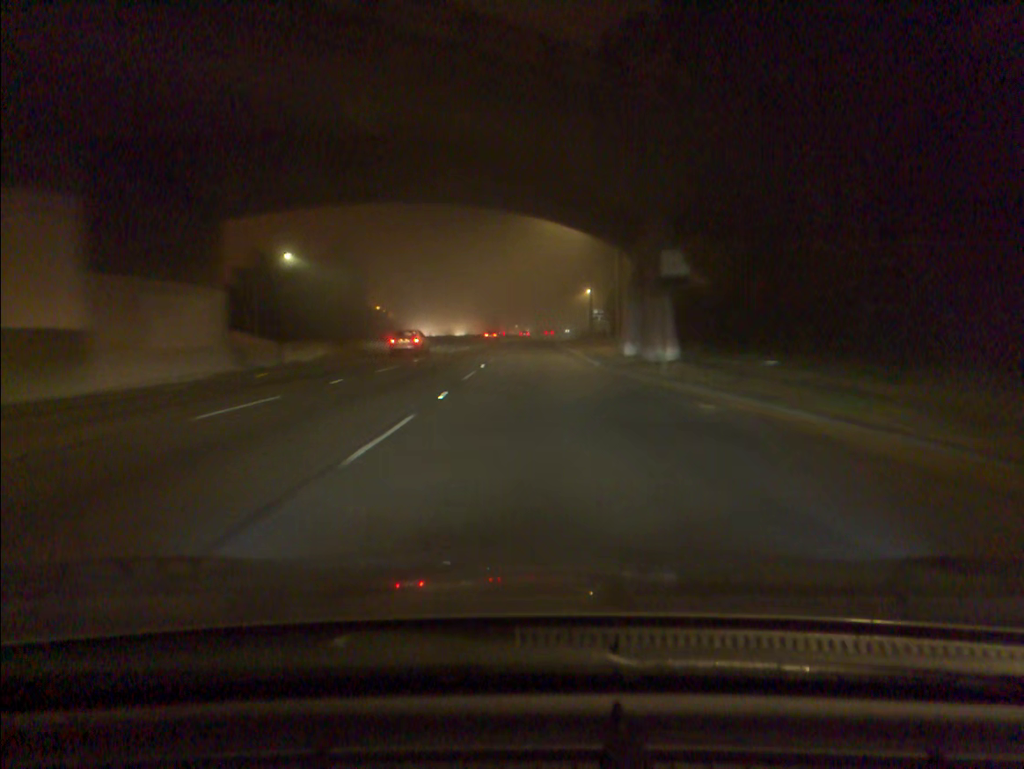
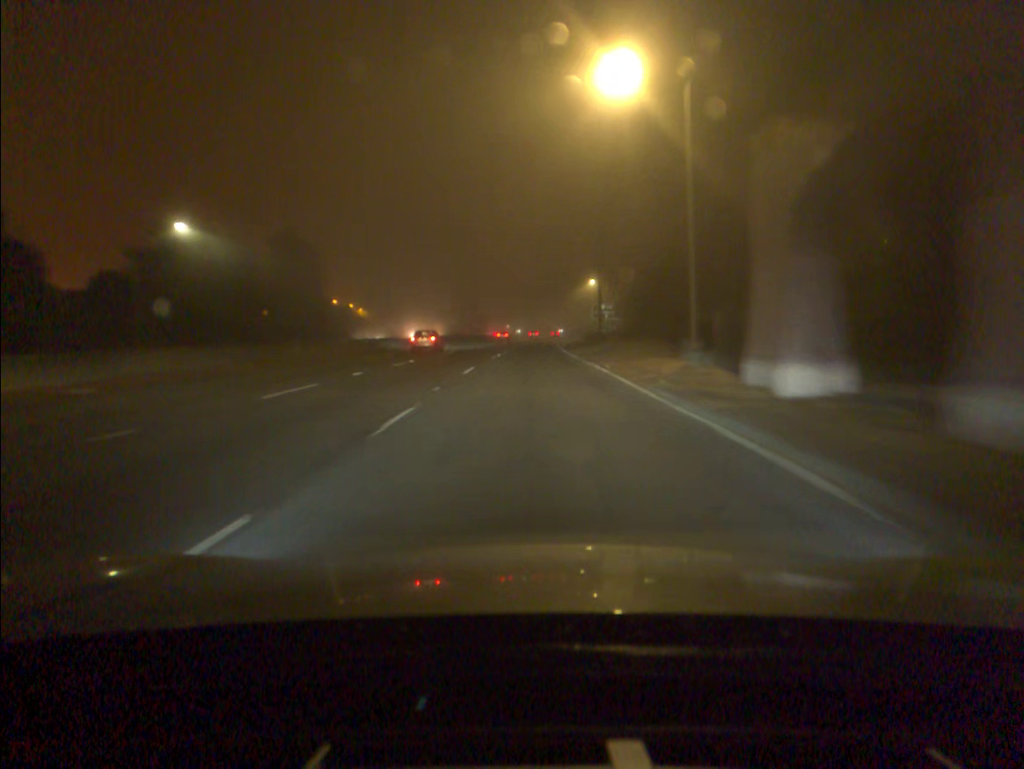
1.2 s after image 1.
(+0.1, +25.8) m; 0°
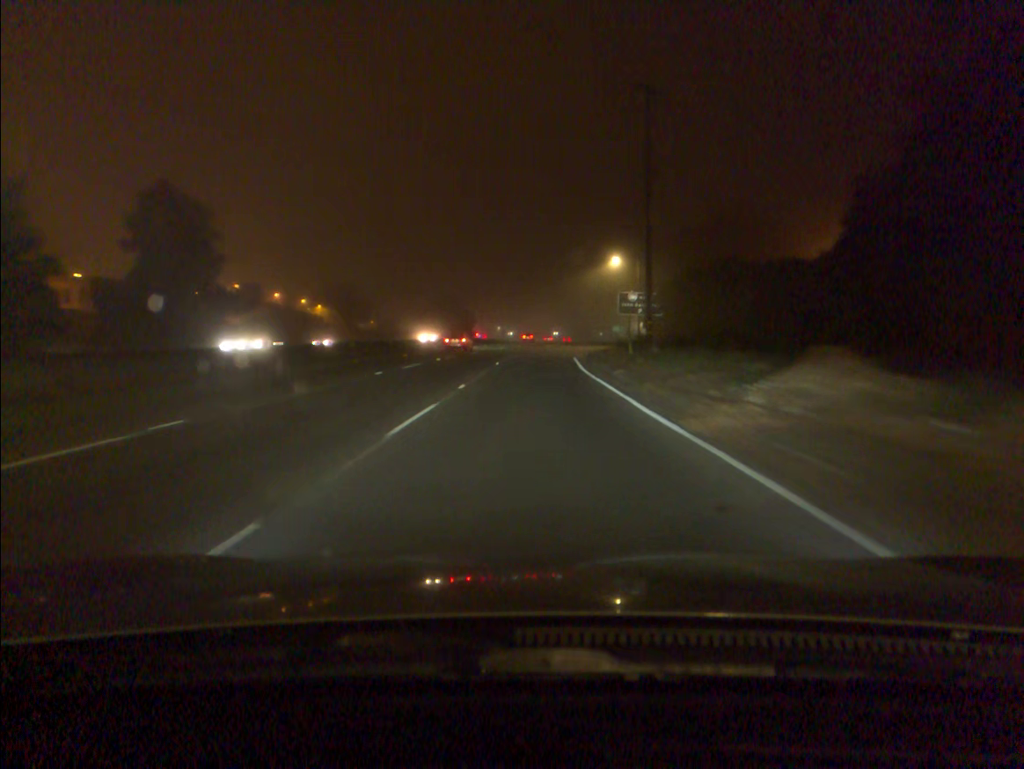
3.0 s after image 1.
(+0.1, +38.6) m; 0°
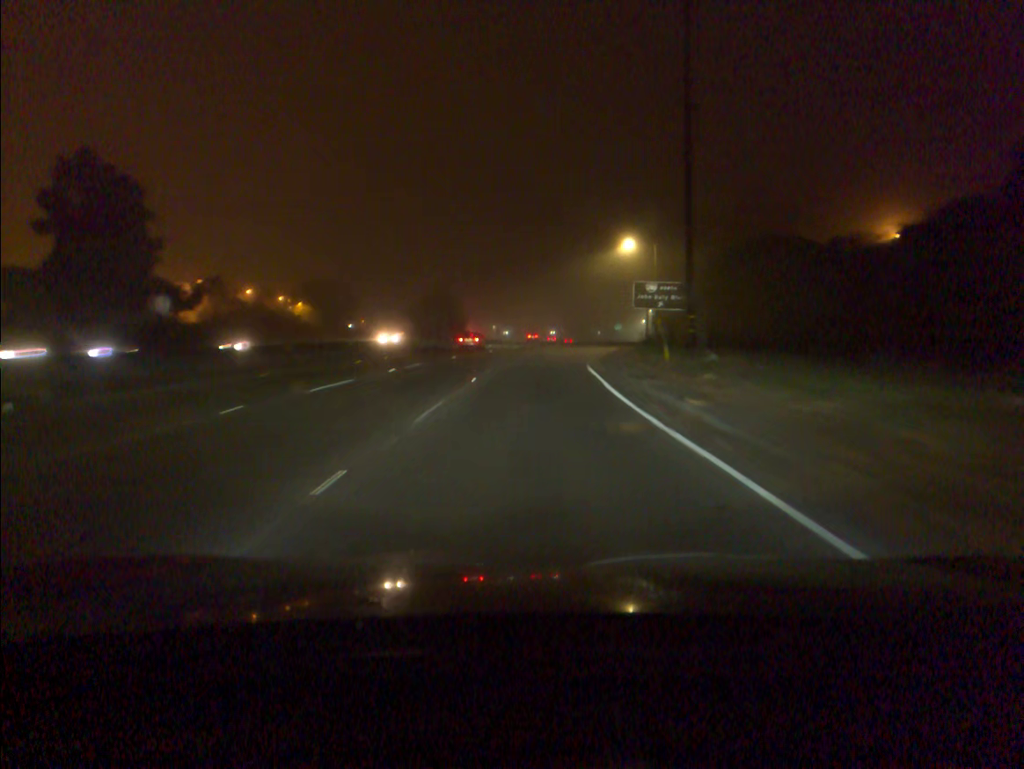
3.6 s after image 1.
(0.0, +13.0) m; 0°
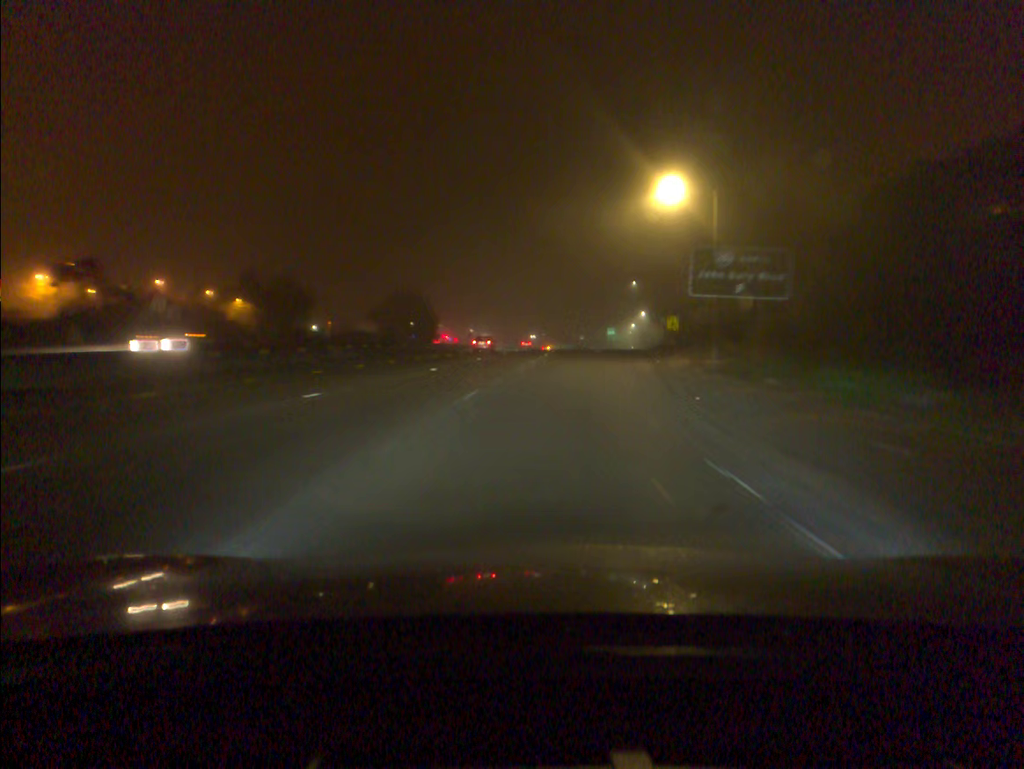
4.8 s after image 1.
(+0.2, +26.0) m; +1°
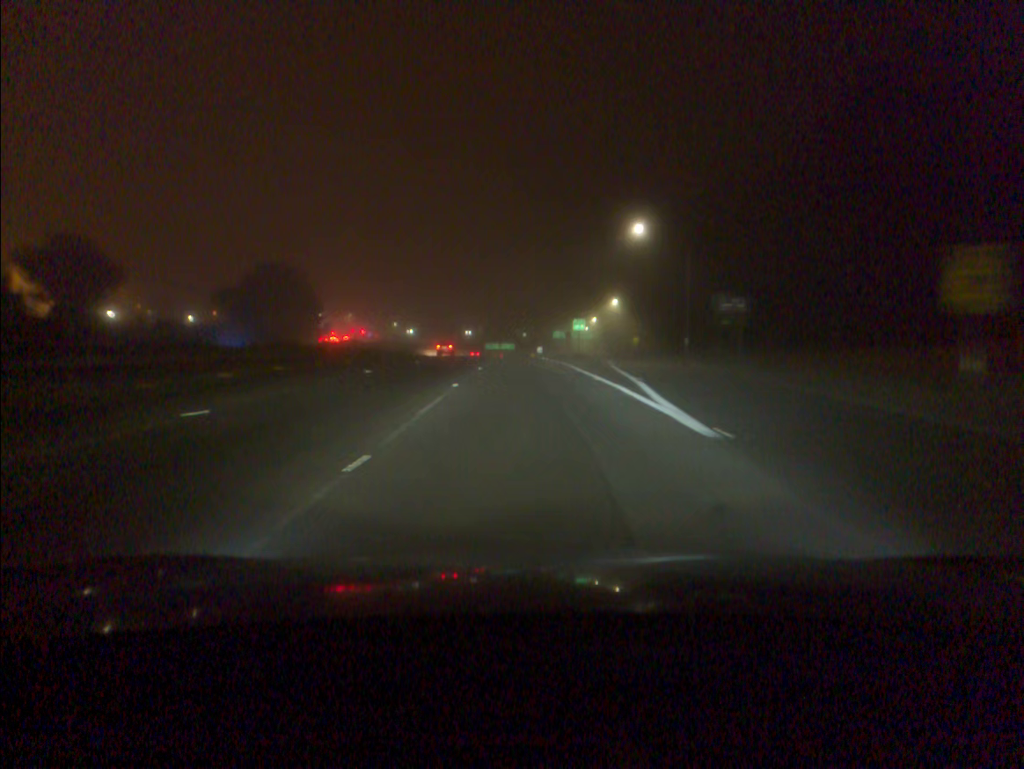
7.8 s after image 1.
(+3.4, +64.9) m; +4°
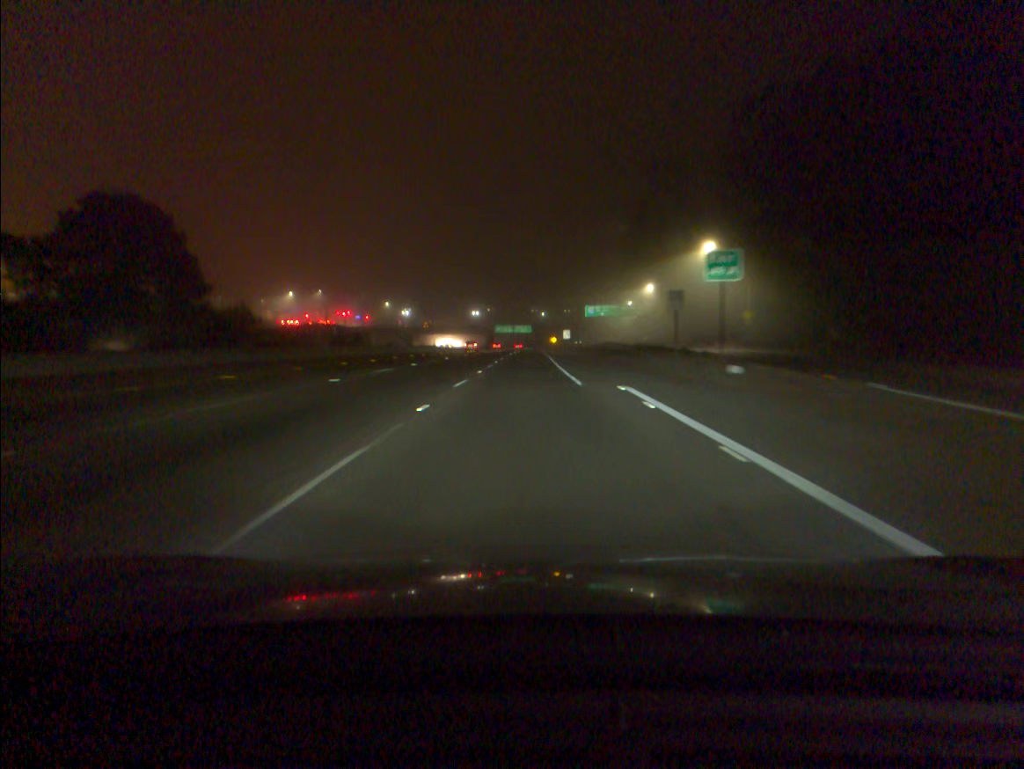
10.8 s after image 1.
(-0.5, +64.6) m; -1°
